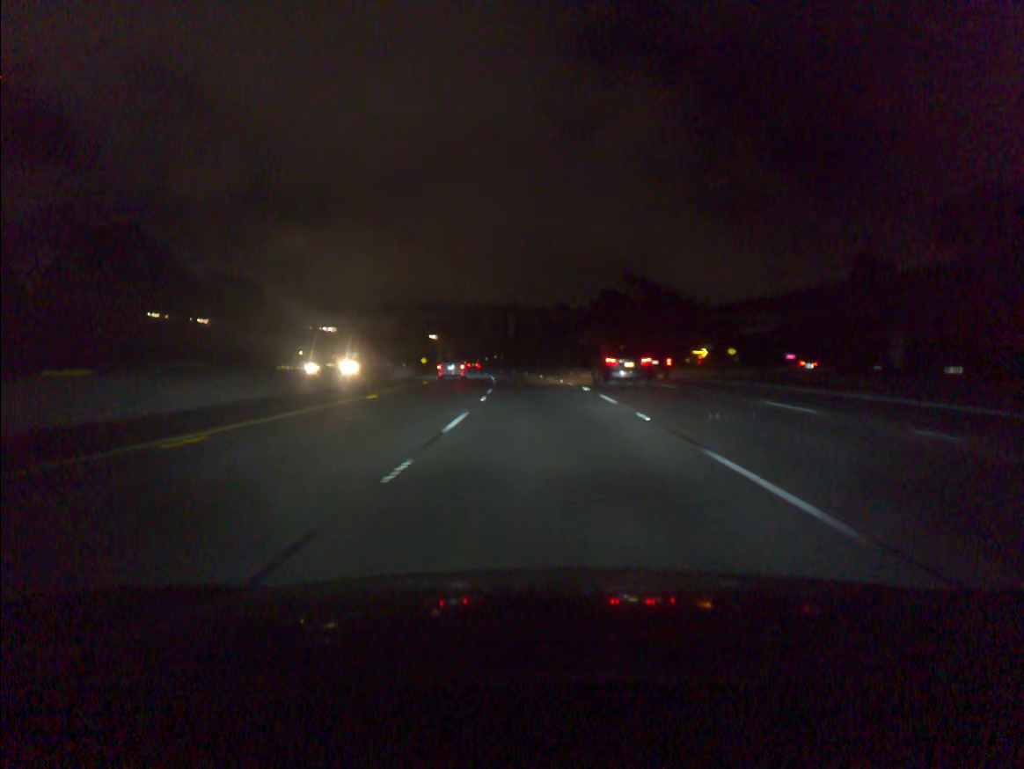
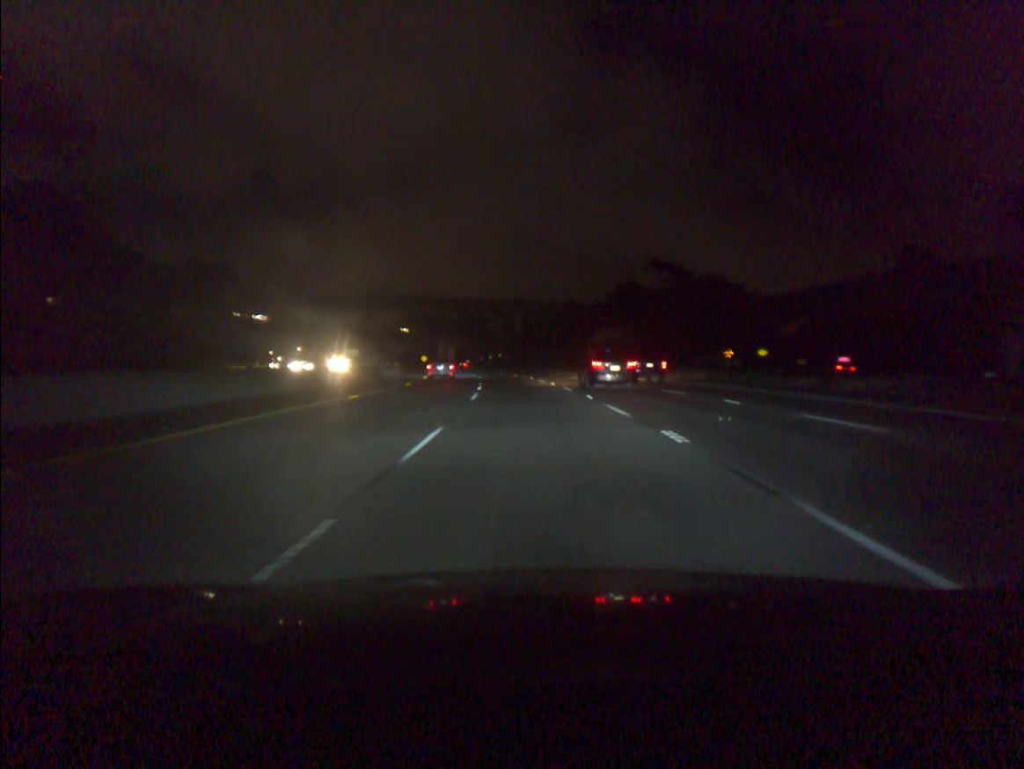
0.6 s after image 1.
(-0.1, +18.2) m; -1°
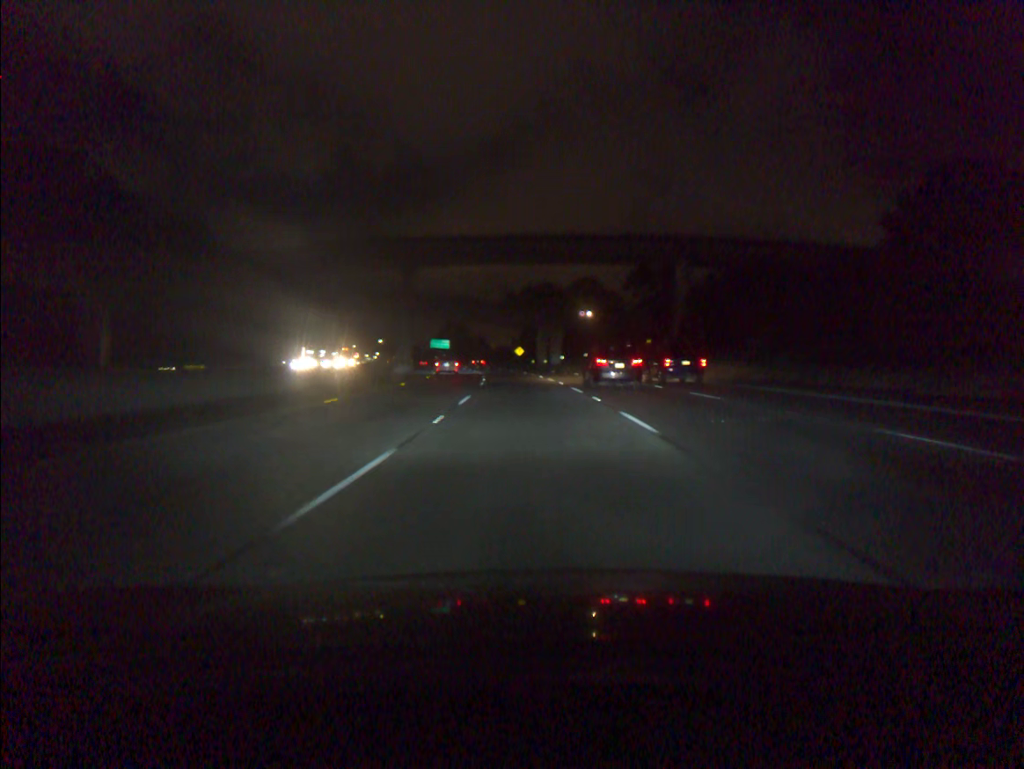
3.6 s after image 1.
(-6.6, +91.0) m; -9°
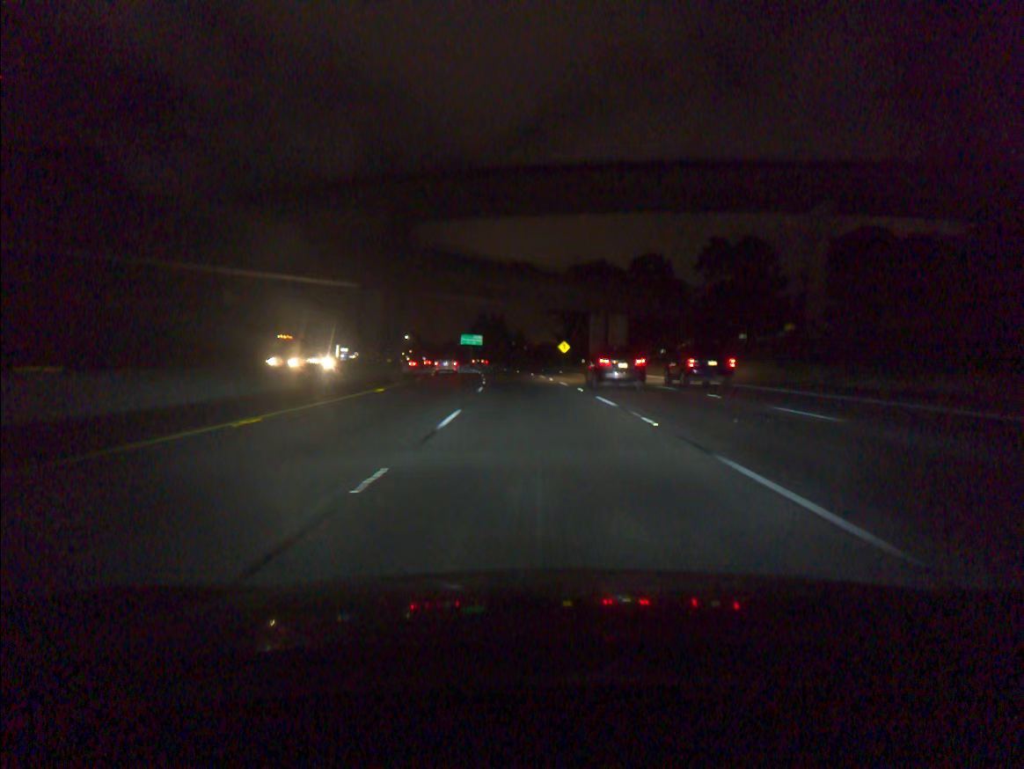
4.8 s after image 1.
(-1.1, +36.7) m; -3°
